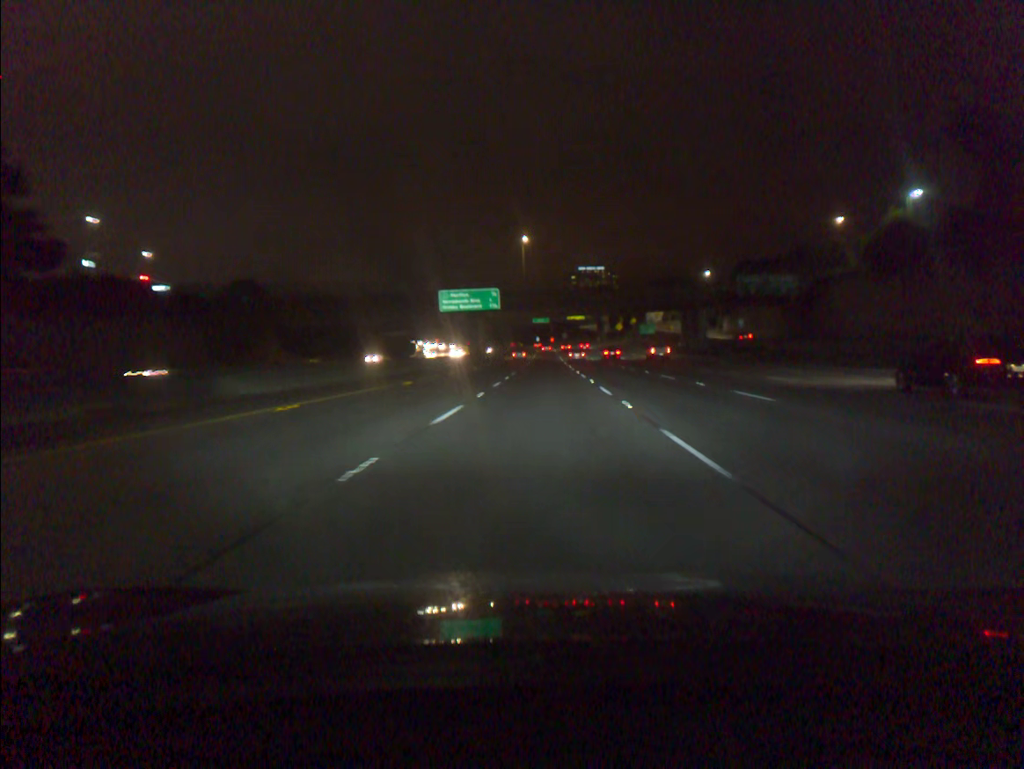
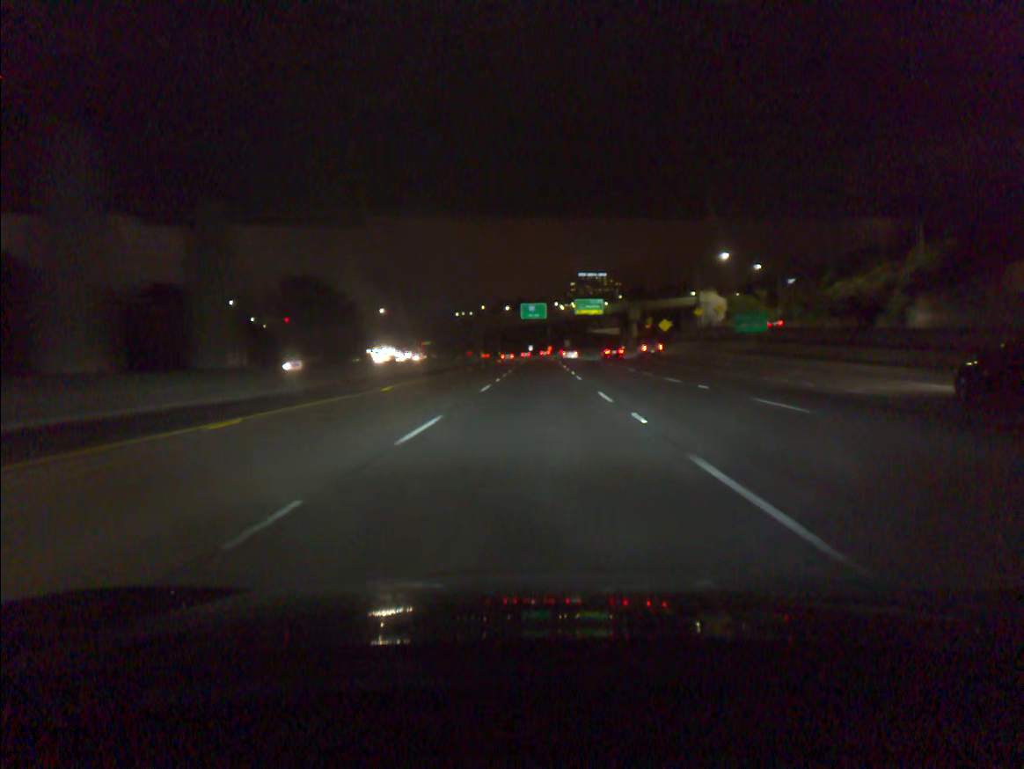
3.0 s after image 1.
(+0.8, +90.5) m; 0°
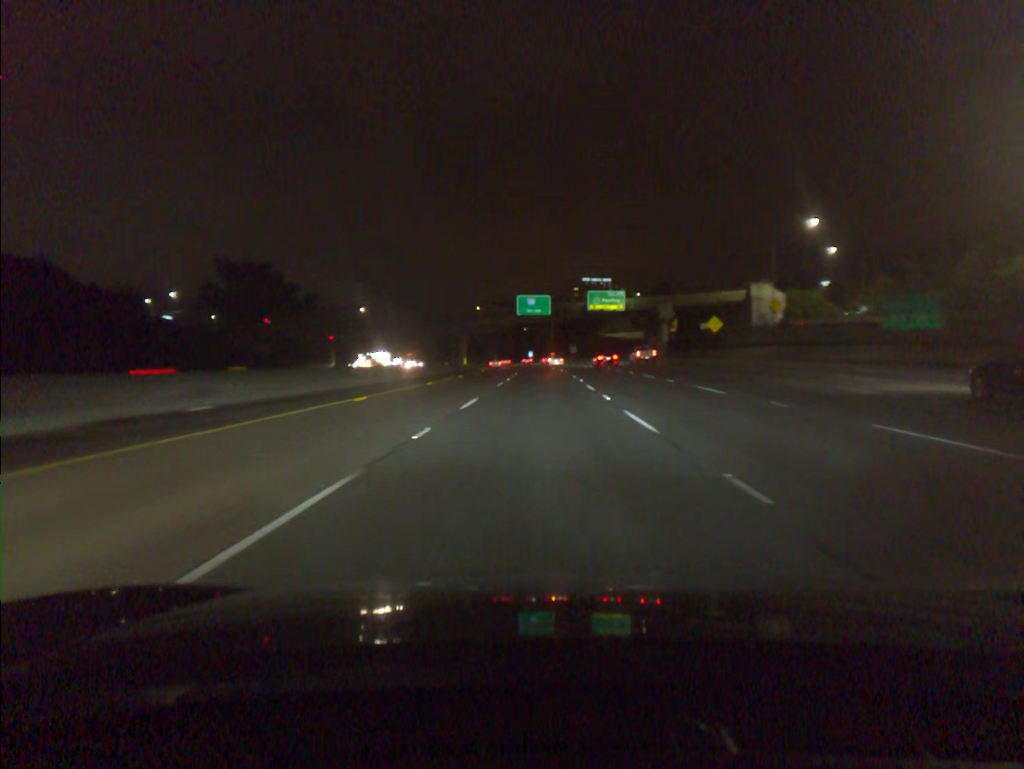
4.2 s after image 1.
(0.0, +36.2) m; 0°
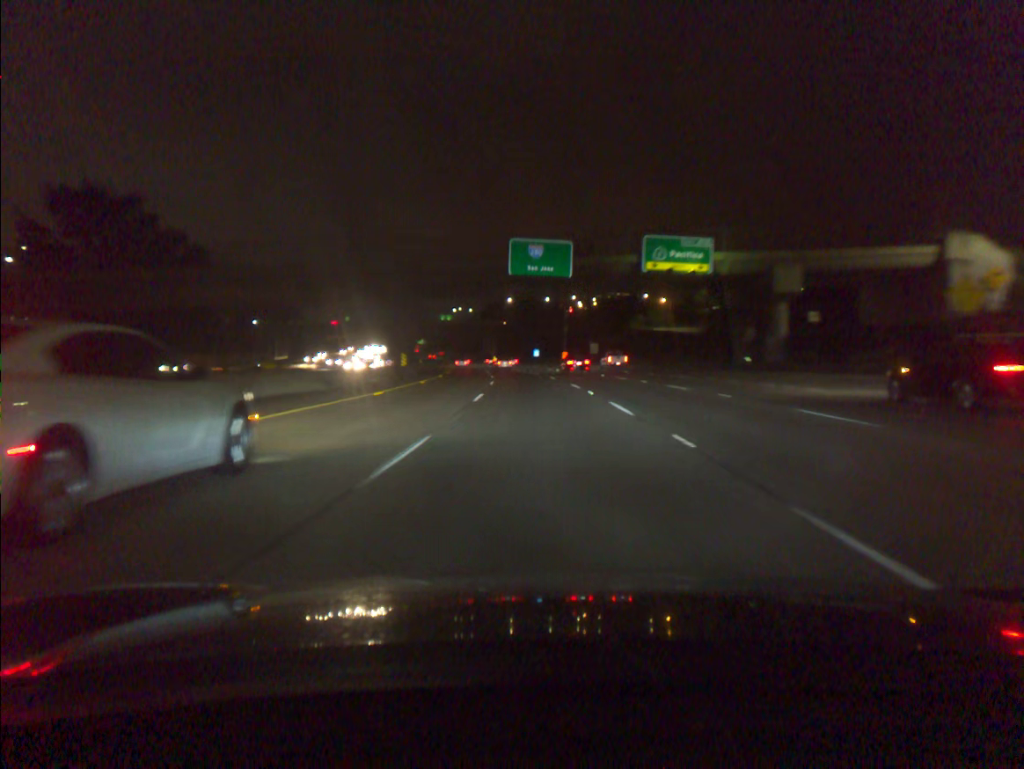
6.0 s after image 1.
(-0.2, +54.5) m; -1°
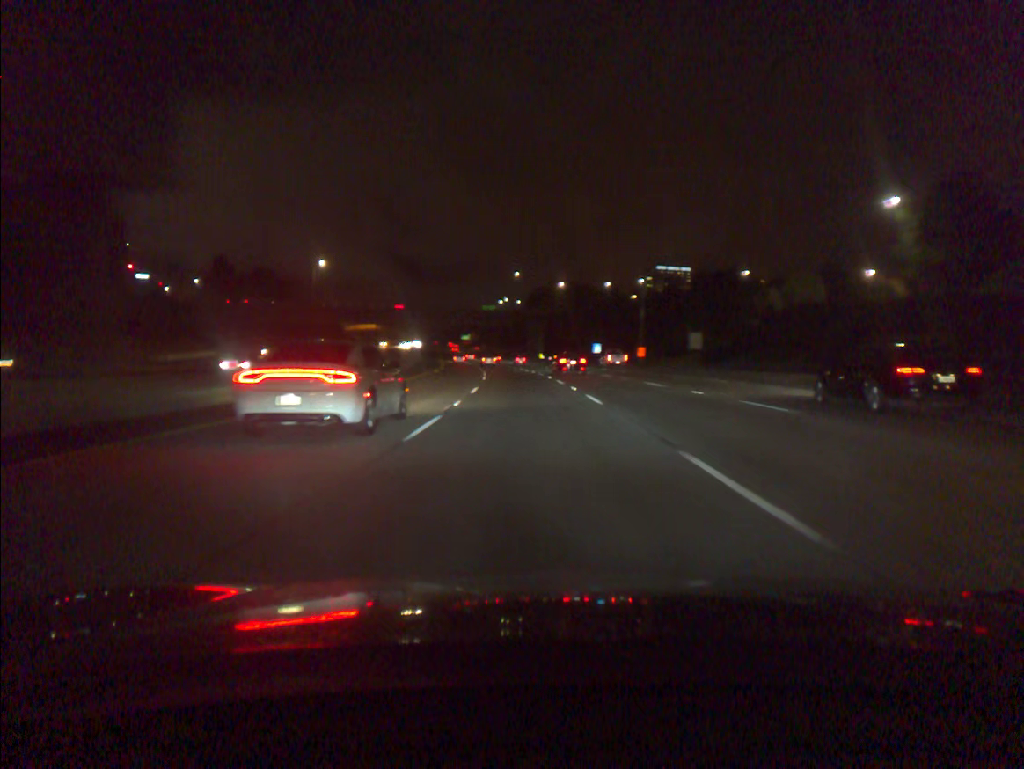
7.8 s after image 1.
(-1.5, +54.8) m; -4°
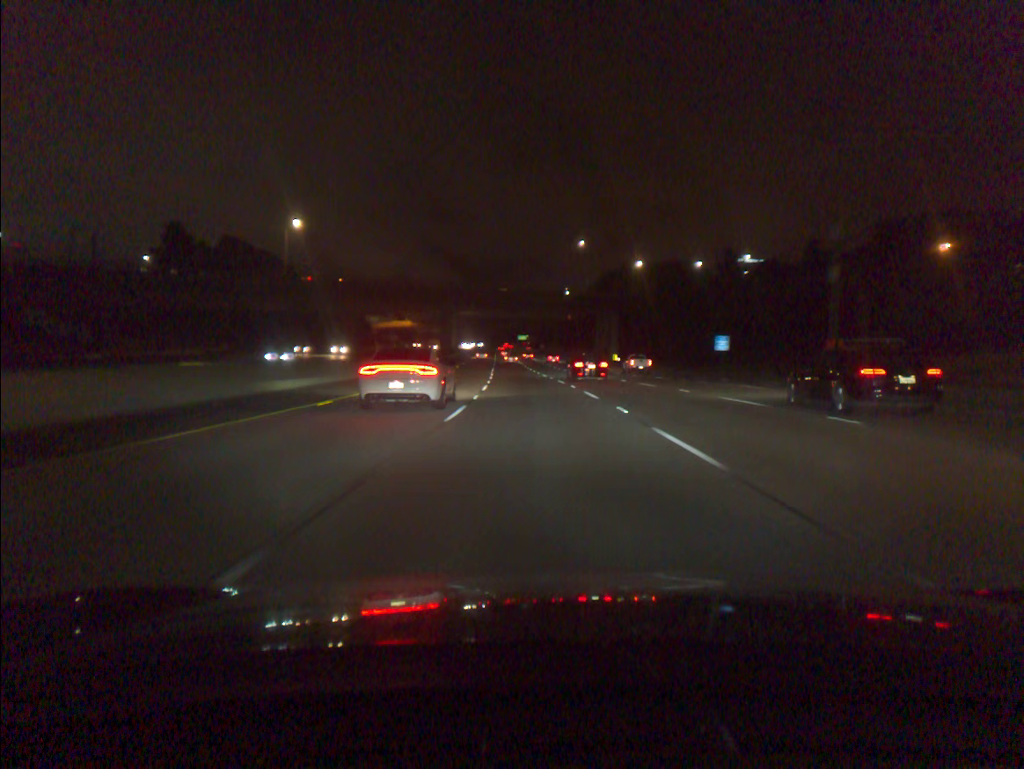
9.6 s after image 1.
(-2.2, +54.8) m; -4°
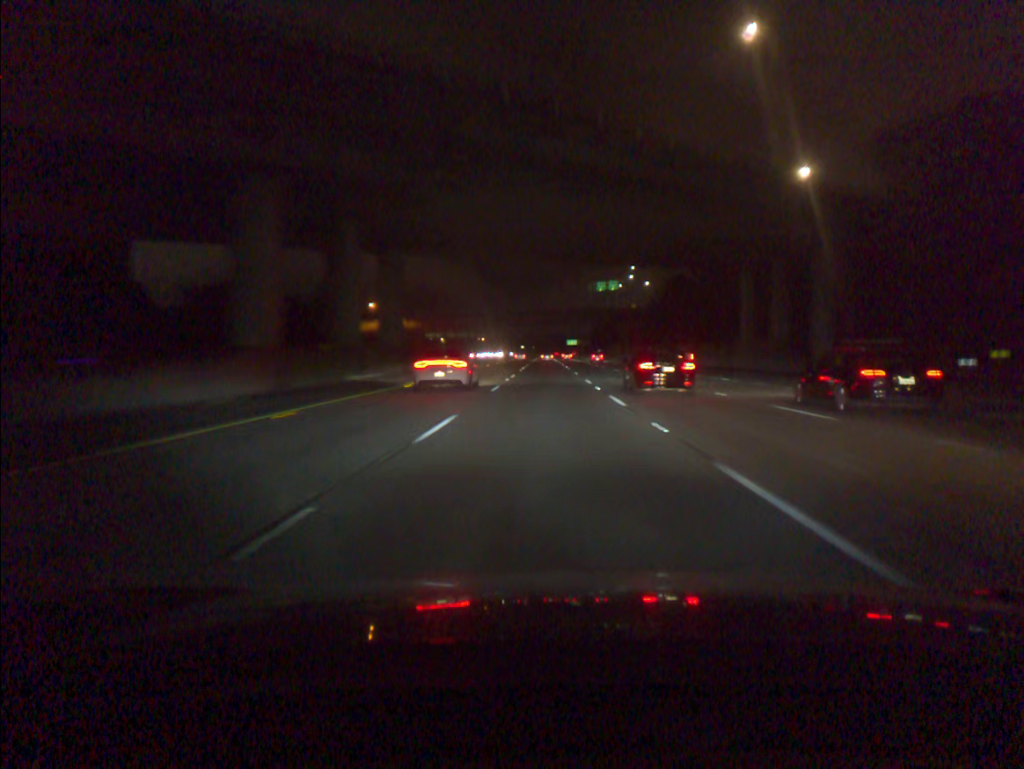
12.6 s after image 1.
(-3.7, +91.6) m; -3°
